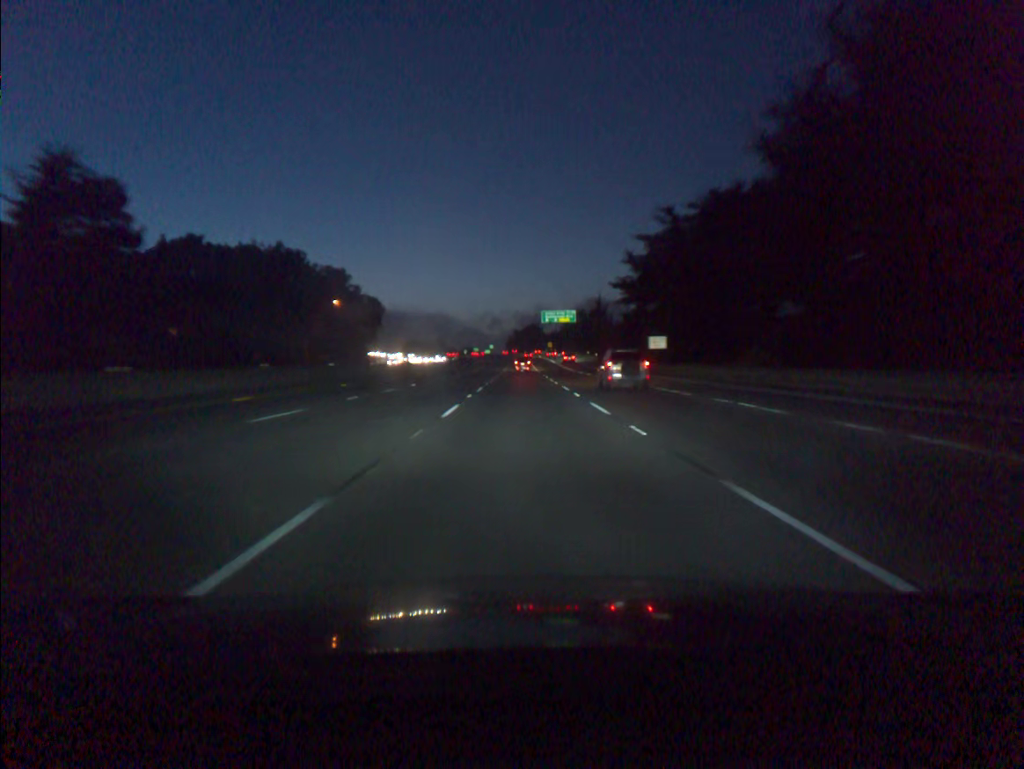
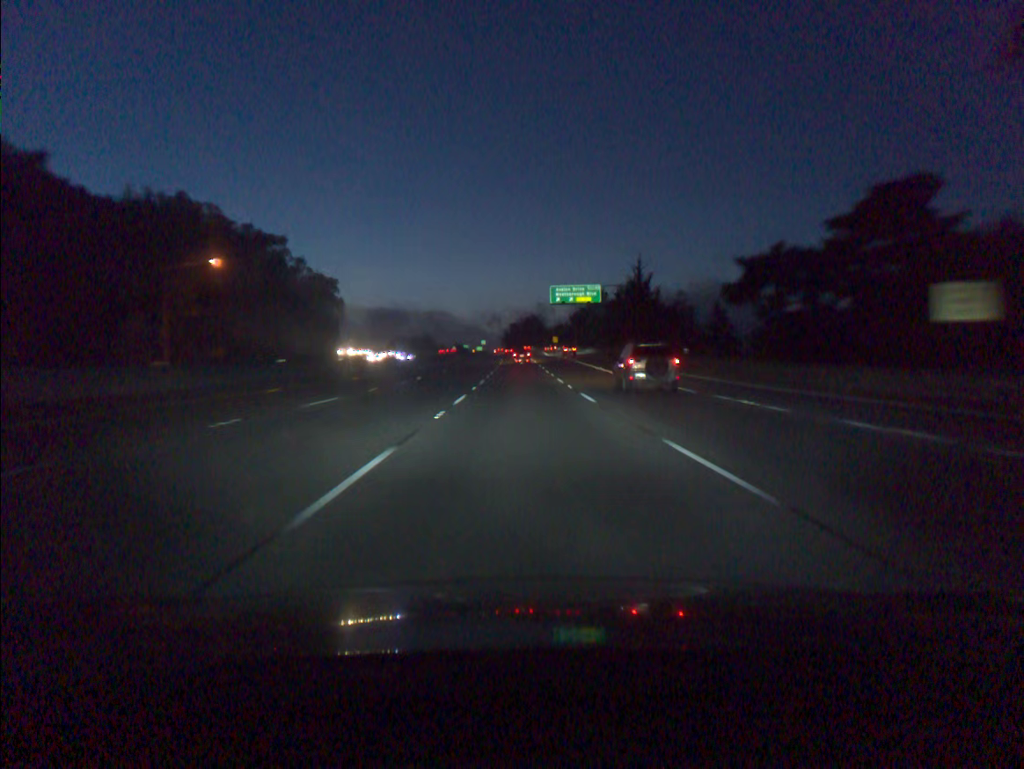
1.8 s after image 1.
(0.0, +54.9) m; 0°
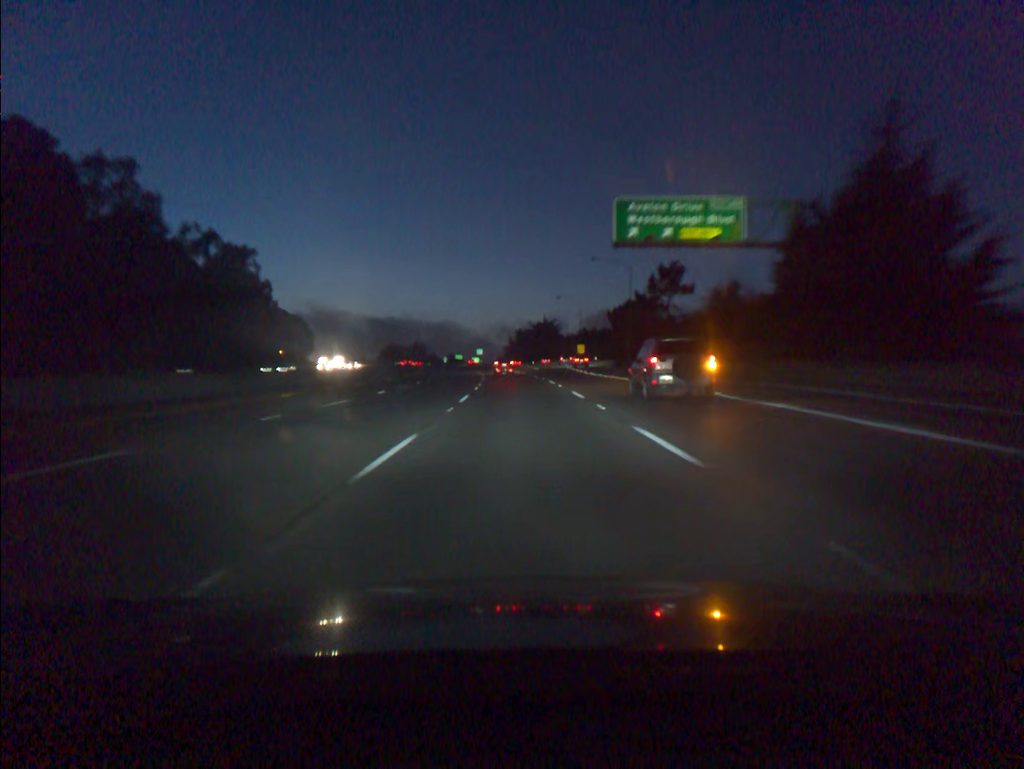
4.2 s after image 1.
(0.0, +70.9) m; -1°
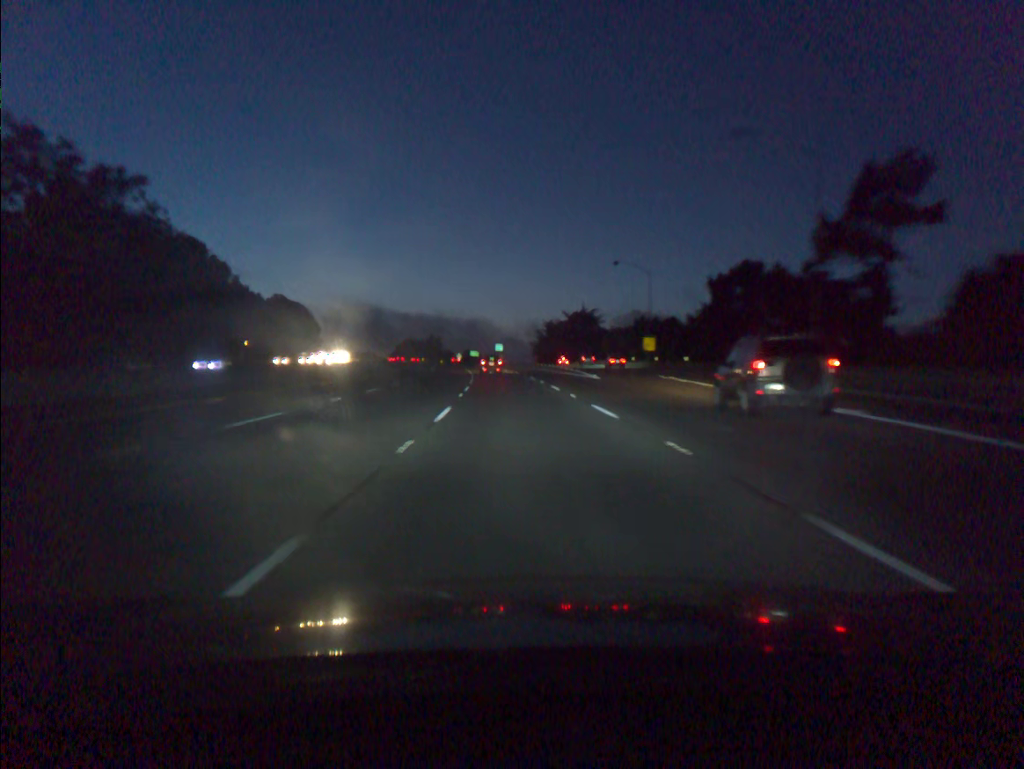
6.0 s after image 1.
(-0.7, +51.1) m; -2°
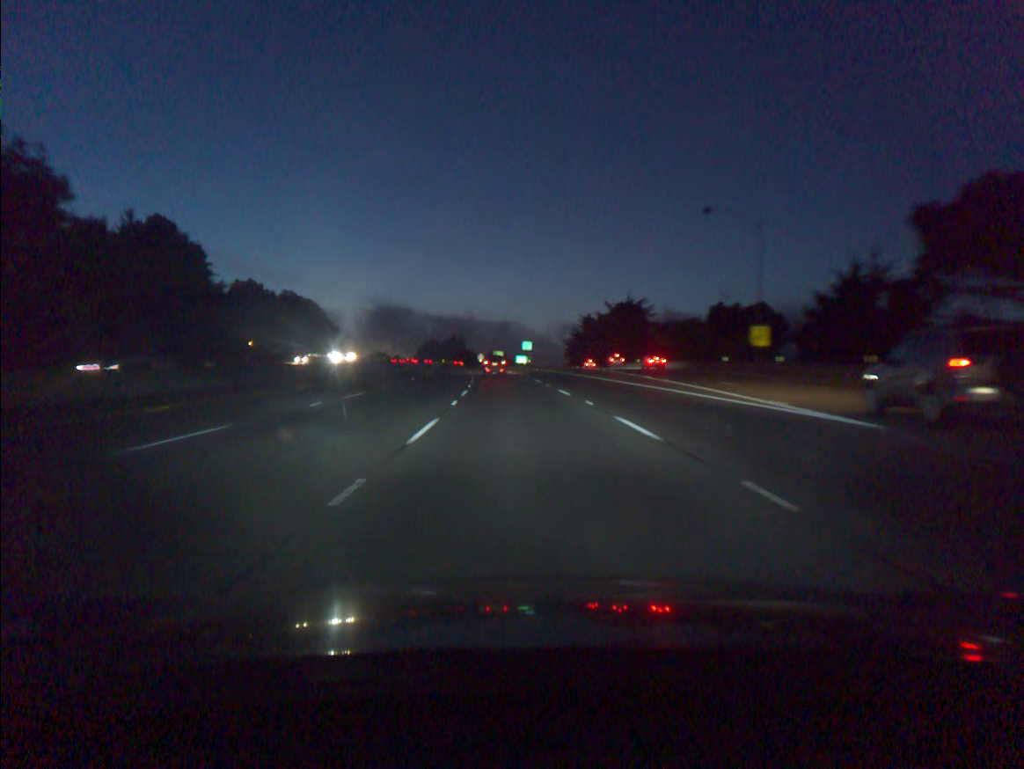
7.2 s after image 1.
(-0.6, +33.3) m; -2°
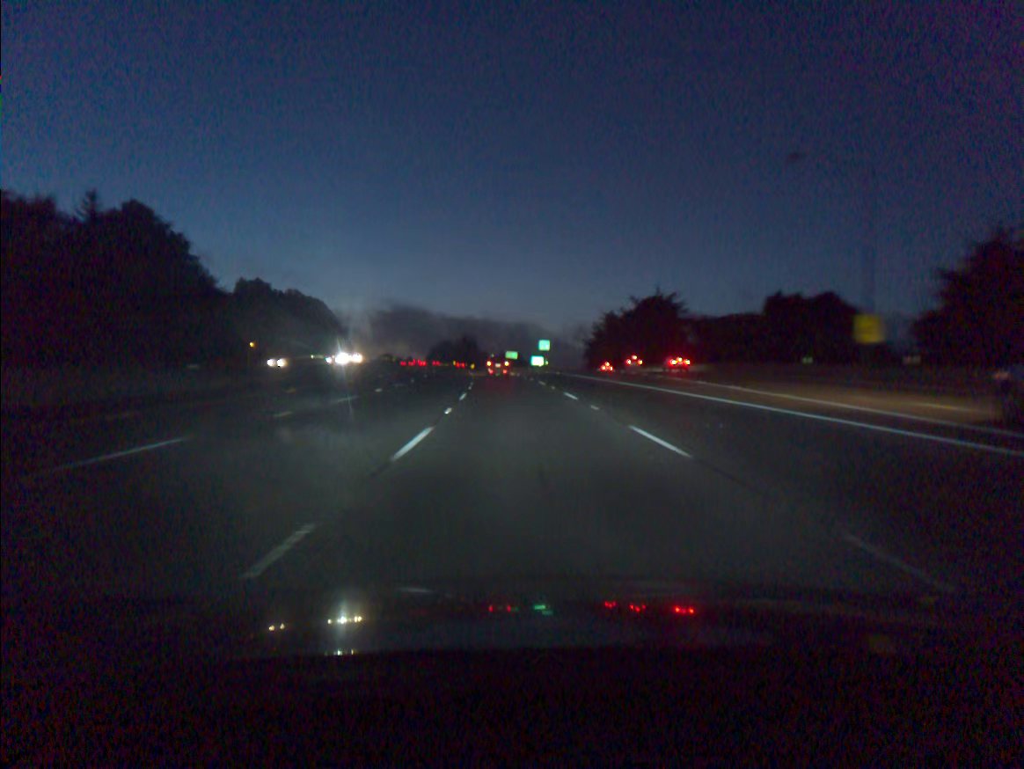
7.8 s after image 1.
(-0.2, +16.5) m; -1°
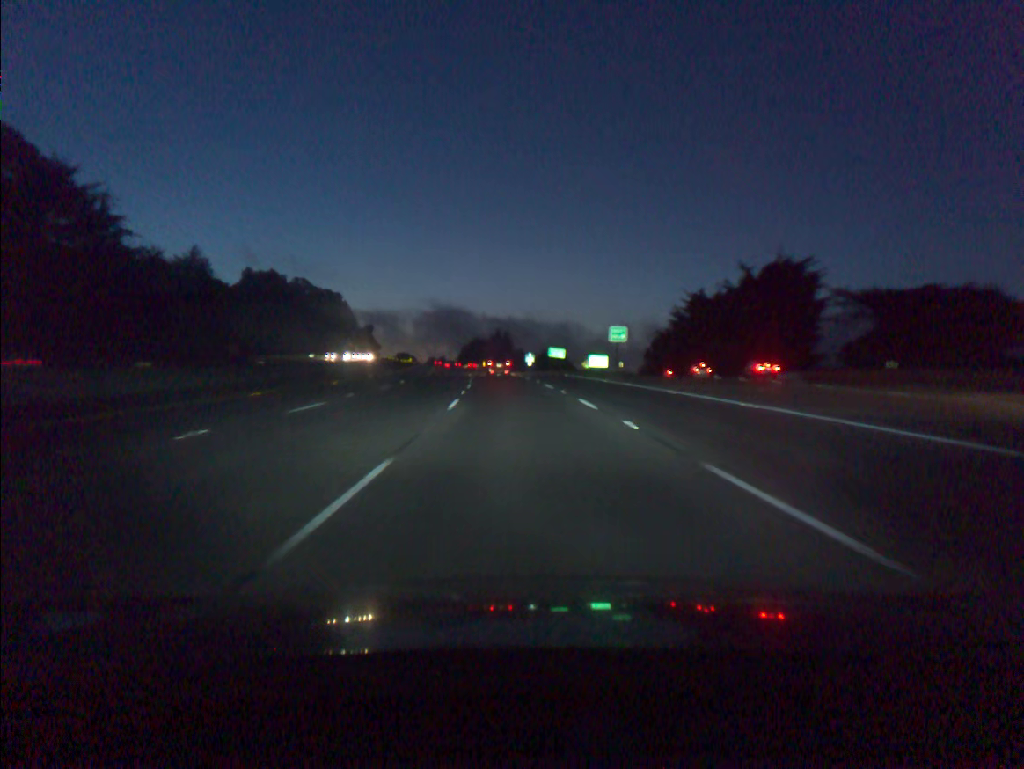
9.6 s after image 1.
(-1.3, +48.7) m; -3°
